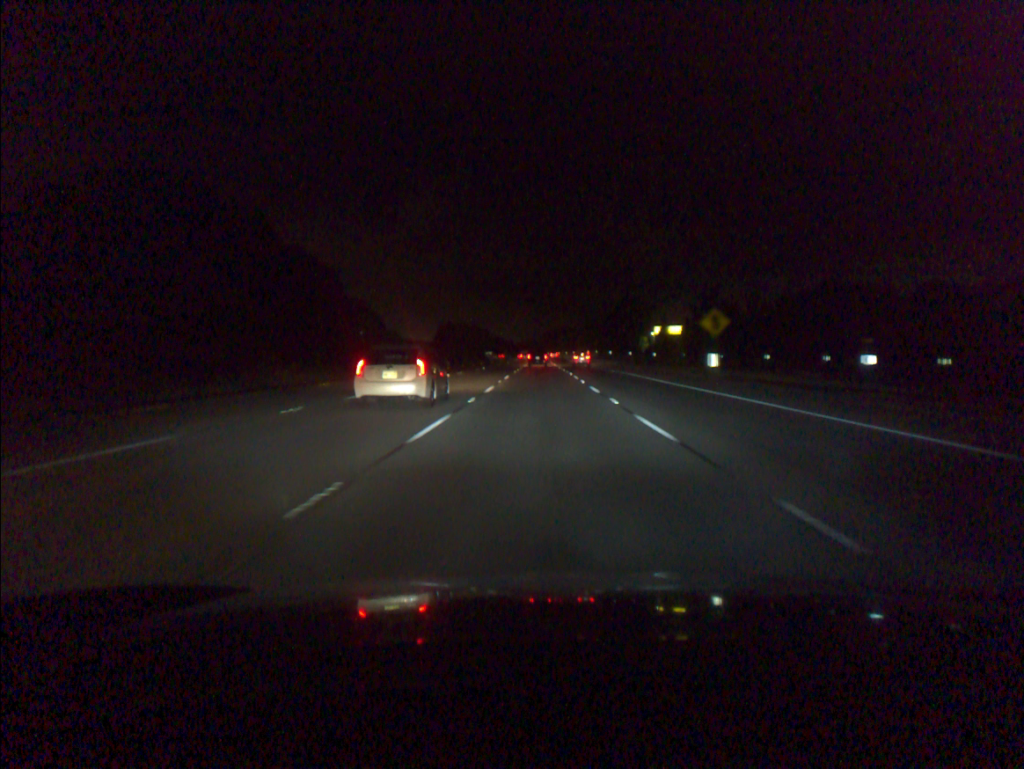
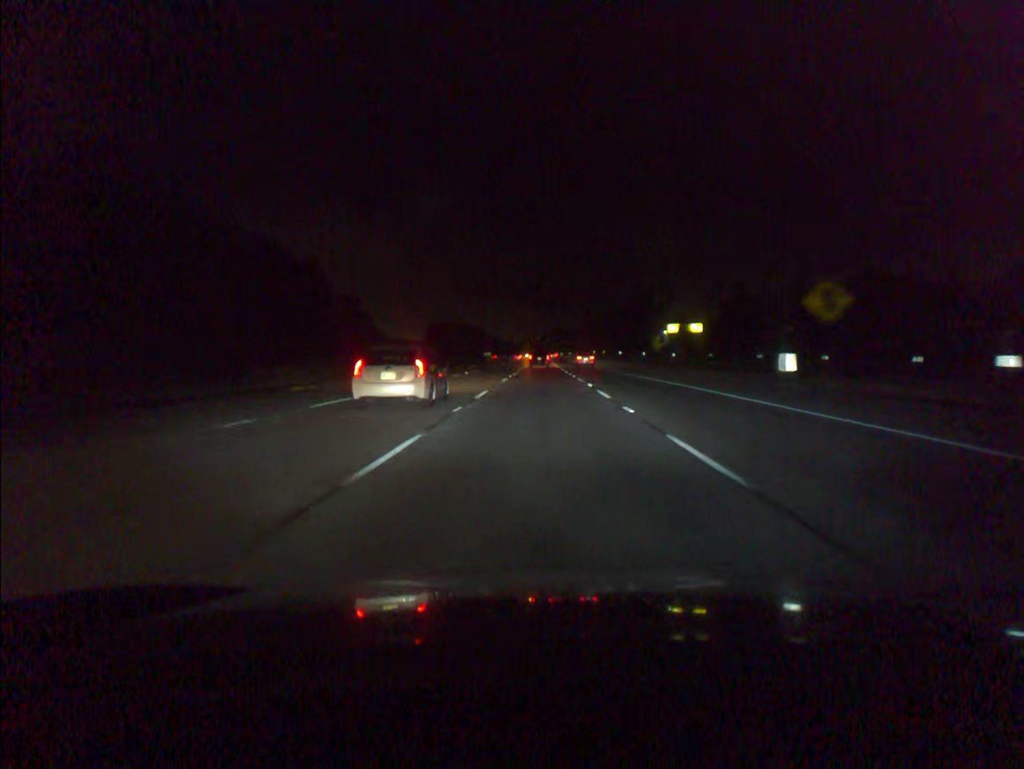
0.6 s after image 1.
(0.0, +18.3) m; 0°
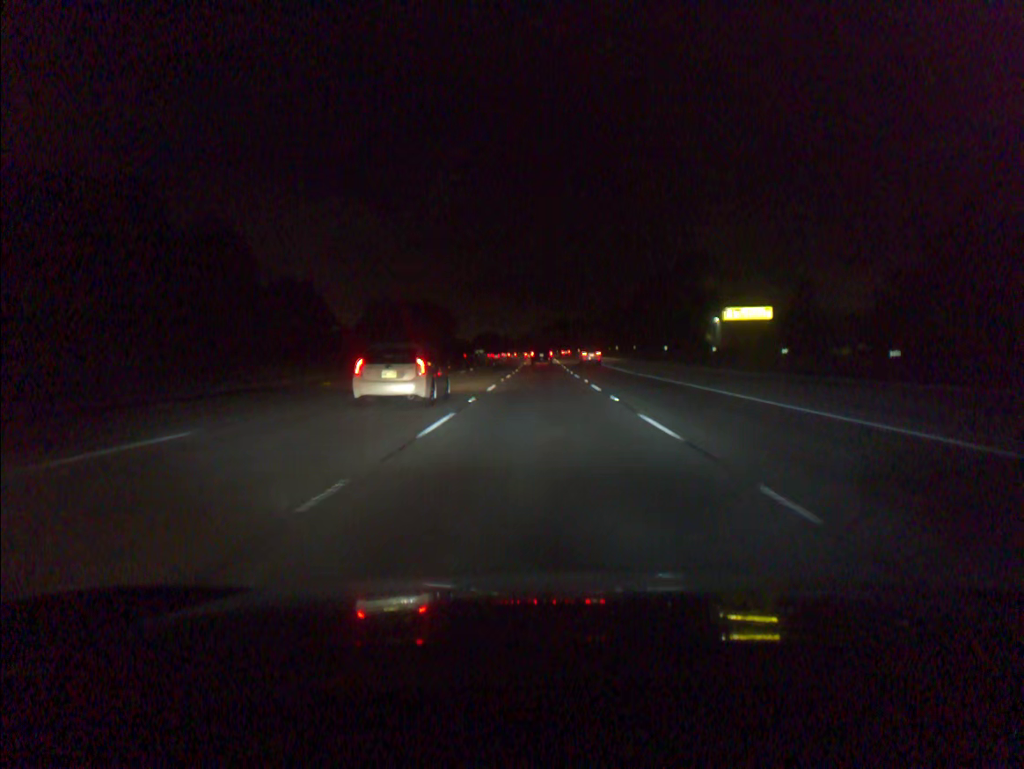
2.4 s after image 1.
(-0.1, +54.3) m; 0°
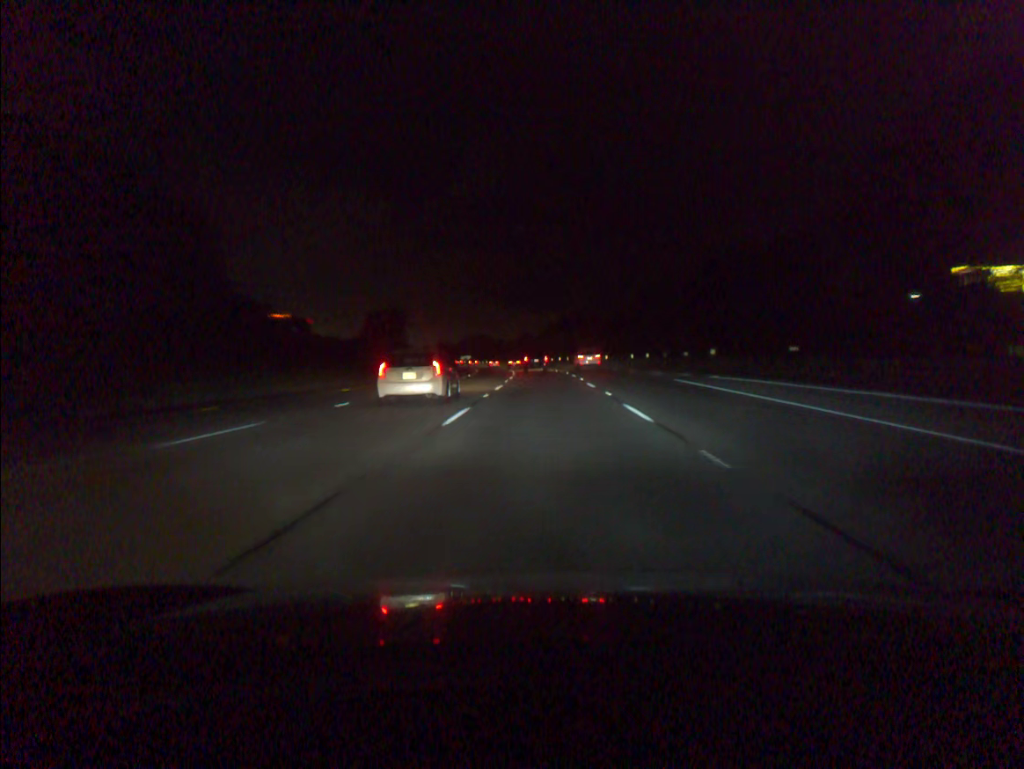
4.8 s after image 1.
(-0.1, +70.2) m; 0°
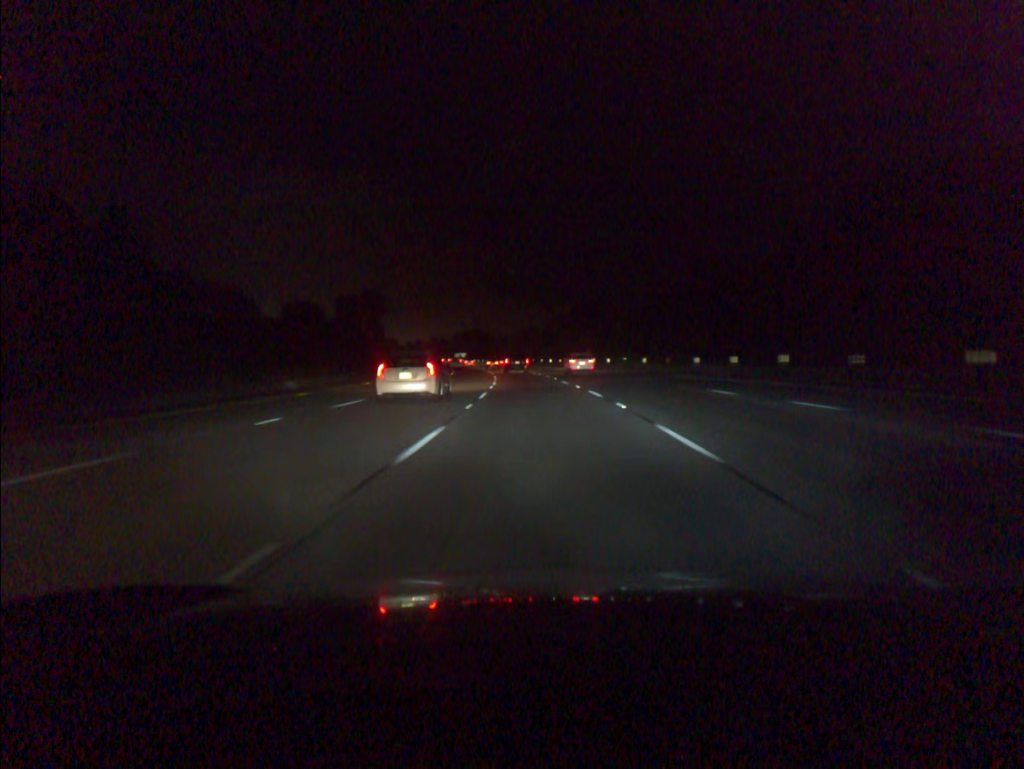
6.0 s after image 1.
(0.0, +34.4) m; 0°
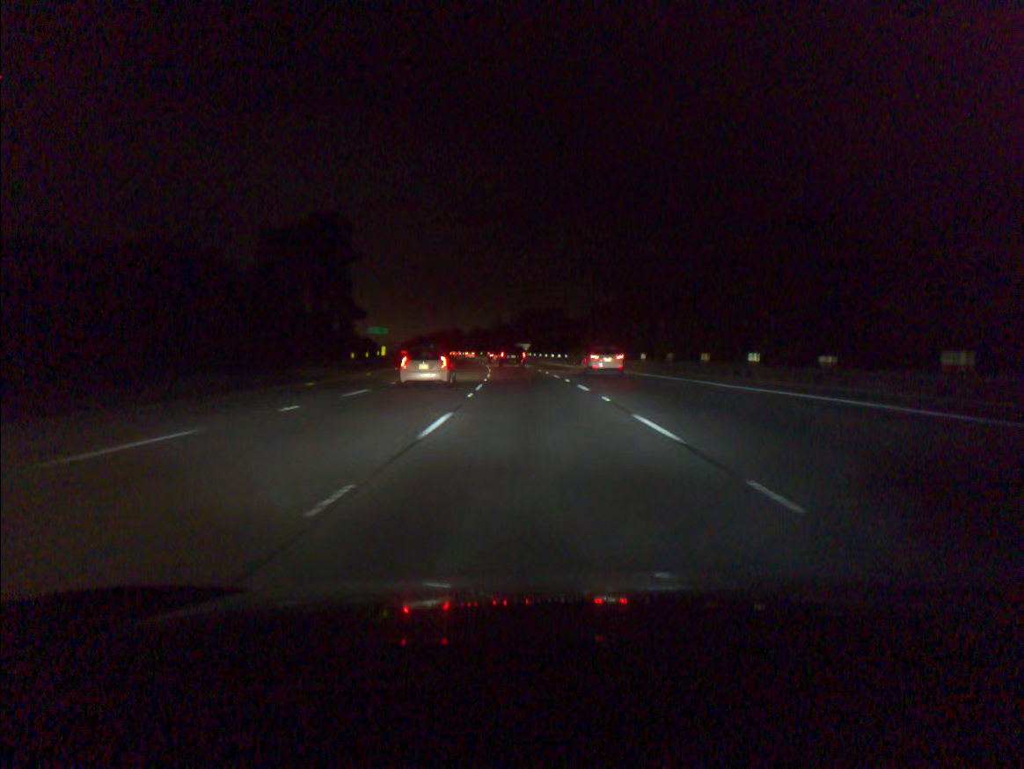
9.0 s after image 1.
(-4.0, +85.6) m; -6°
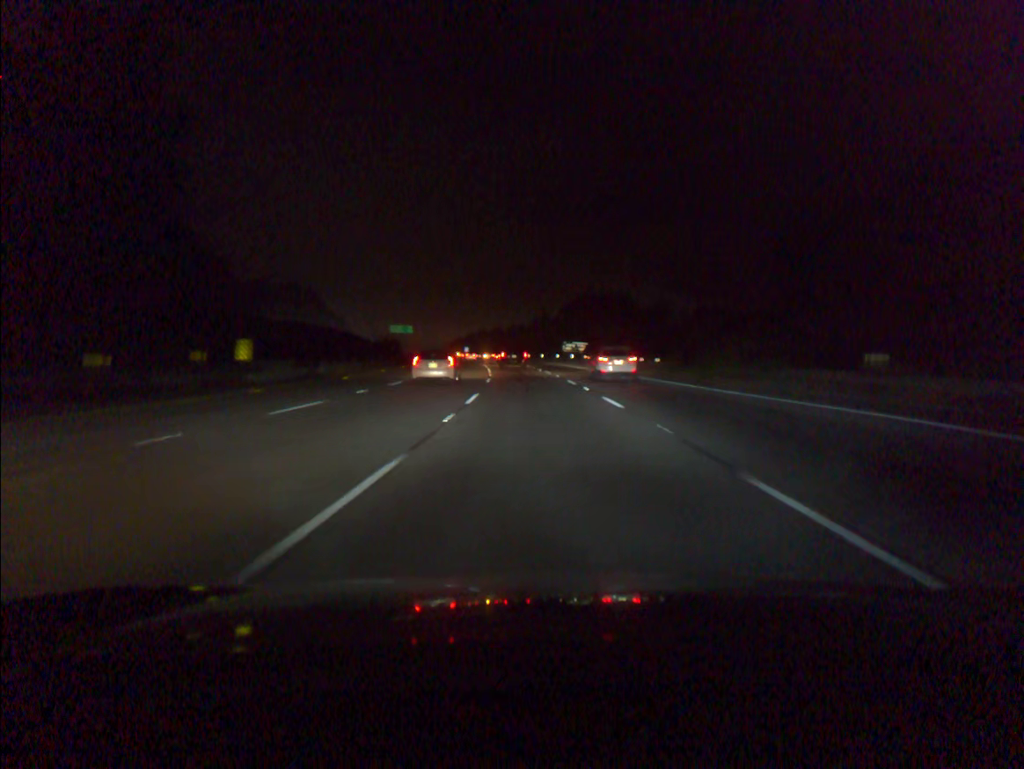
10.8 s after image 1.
(-1.7, +51.1) m; -4°
